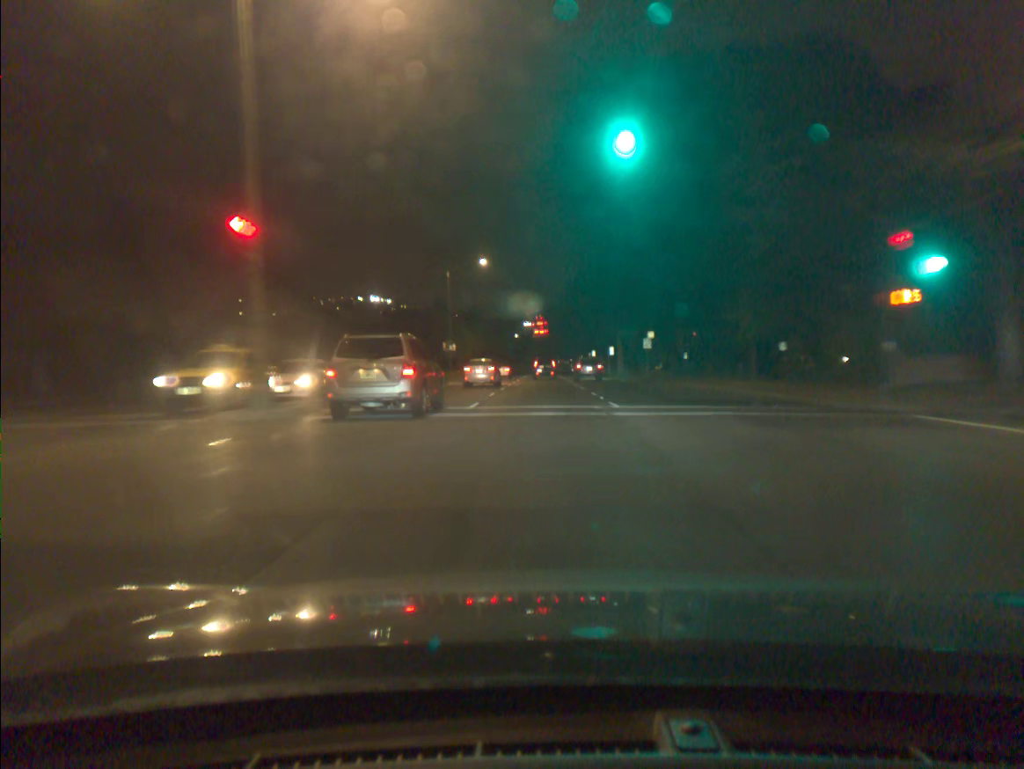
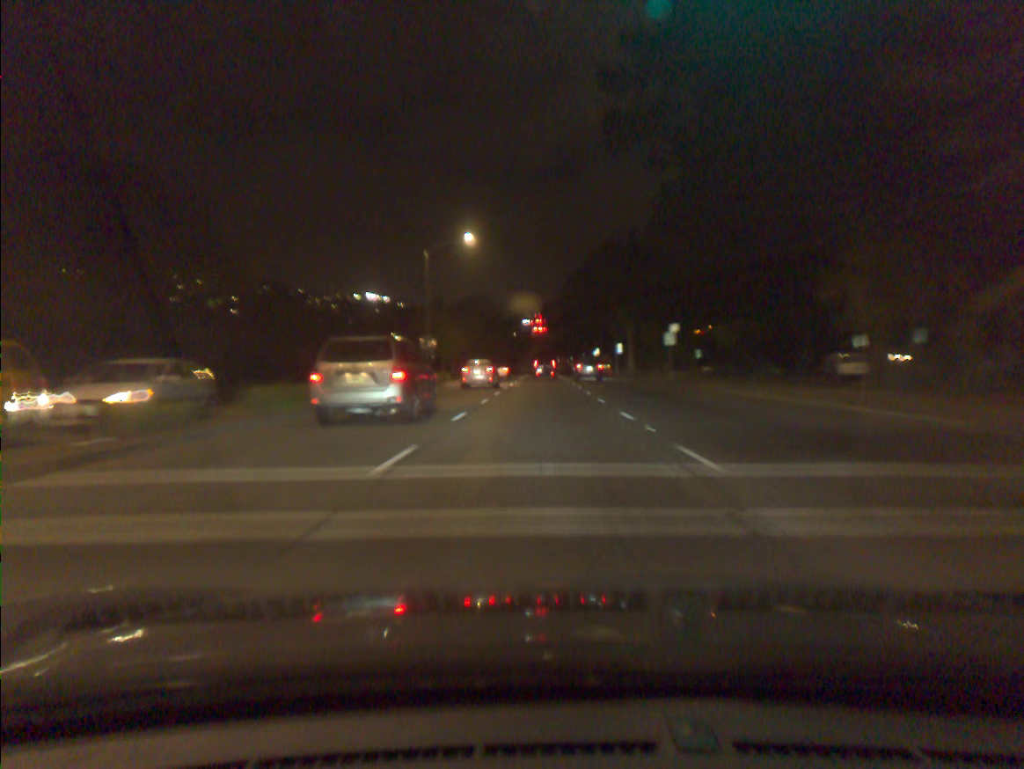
(0.0, +11.0) m; 0°
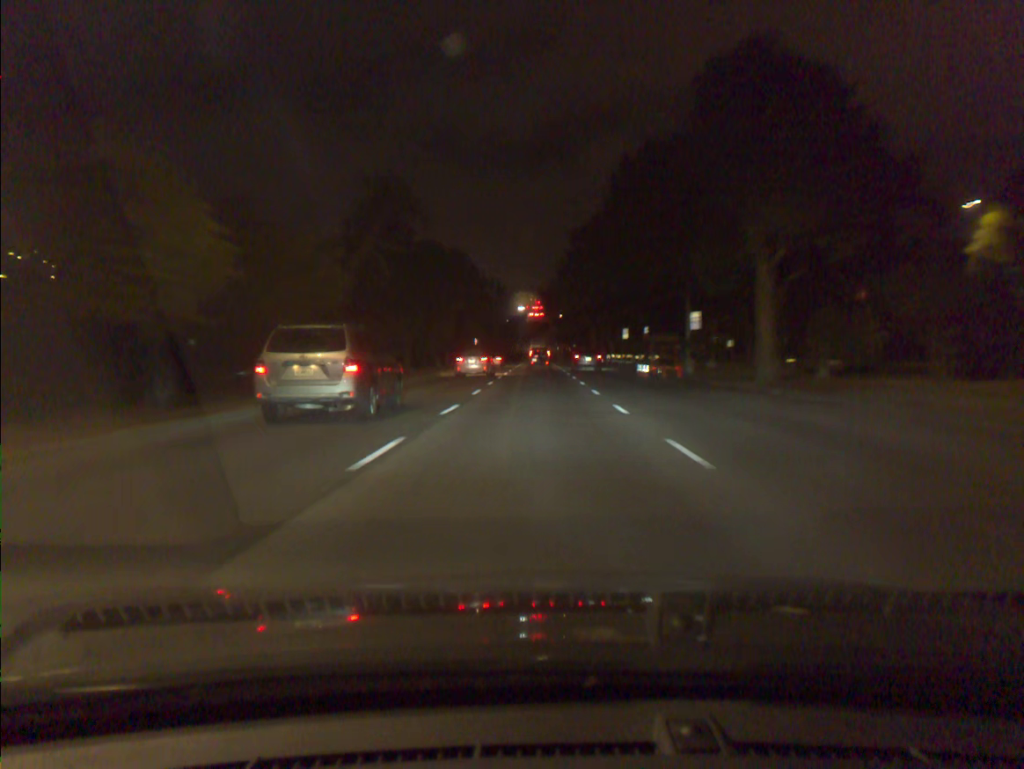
(+0.1, +44.4) m; 0°
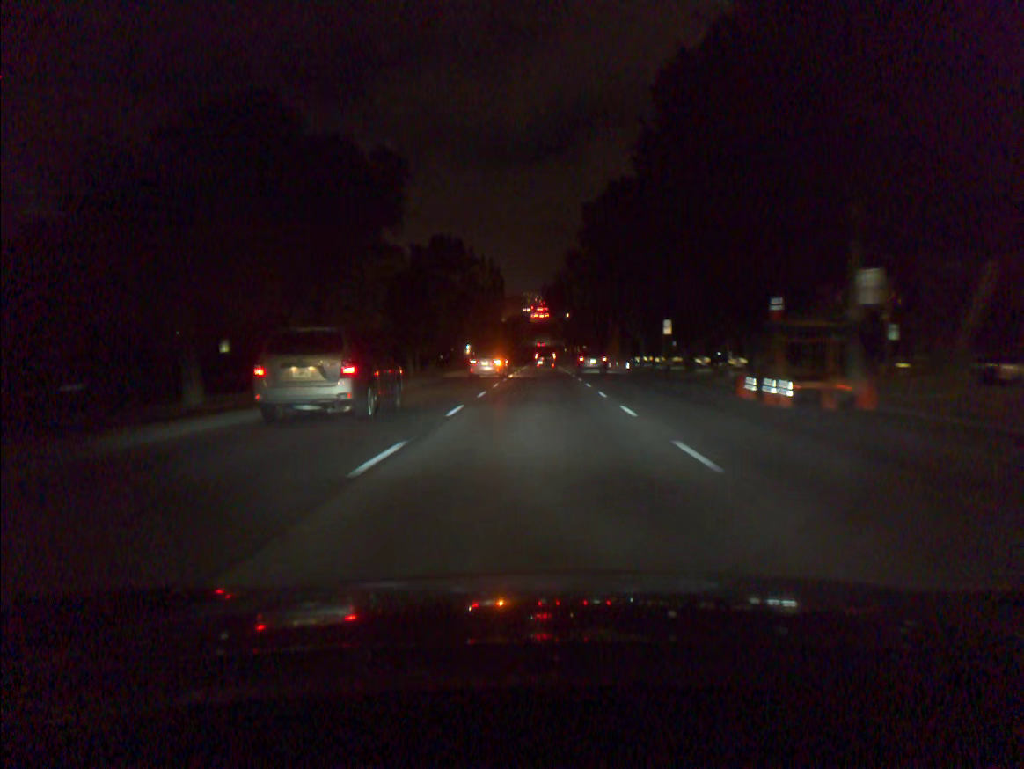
(-0.1, +22.1) m; 0°
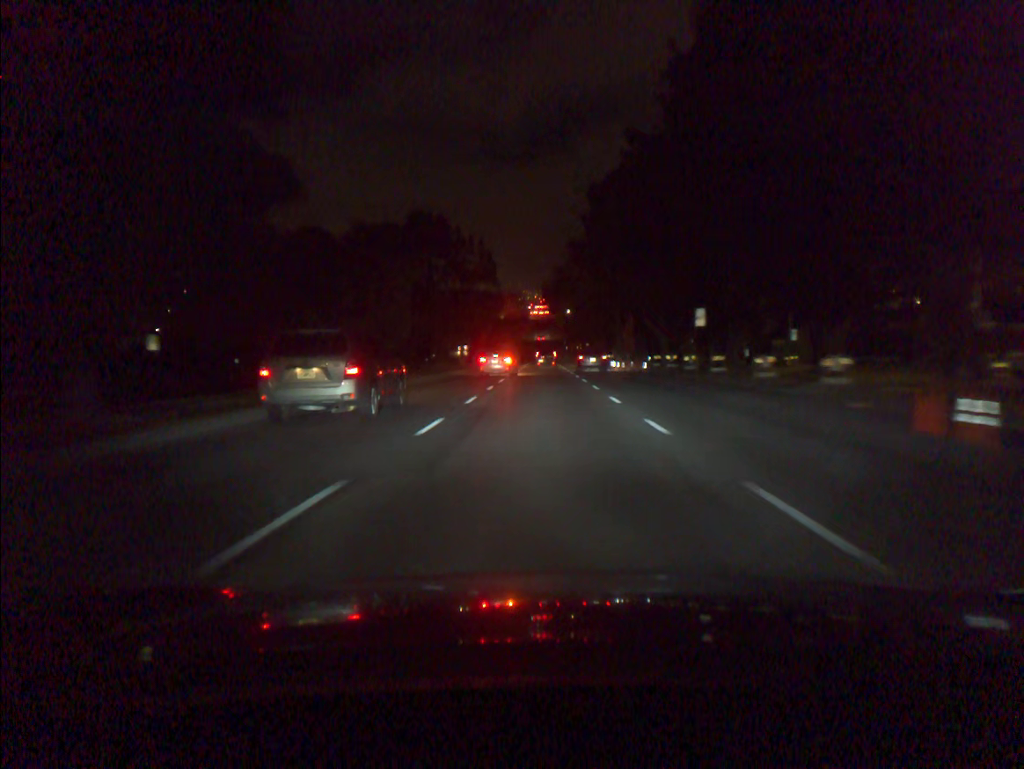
(0.0, +11.1) m; 0°
